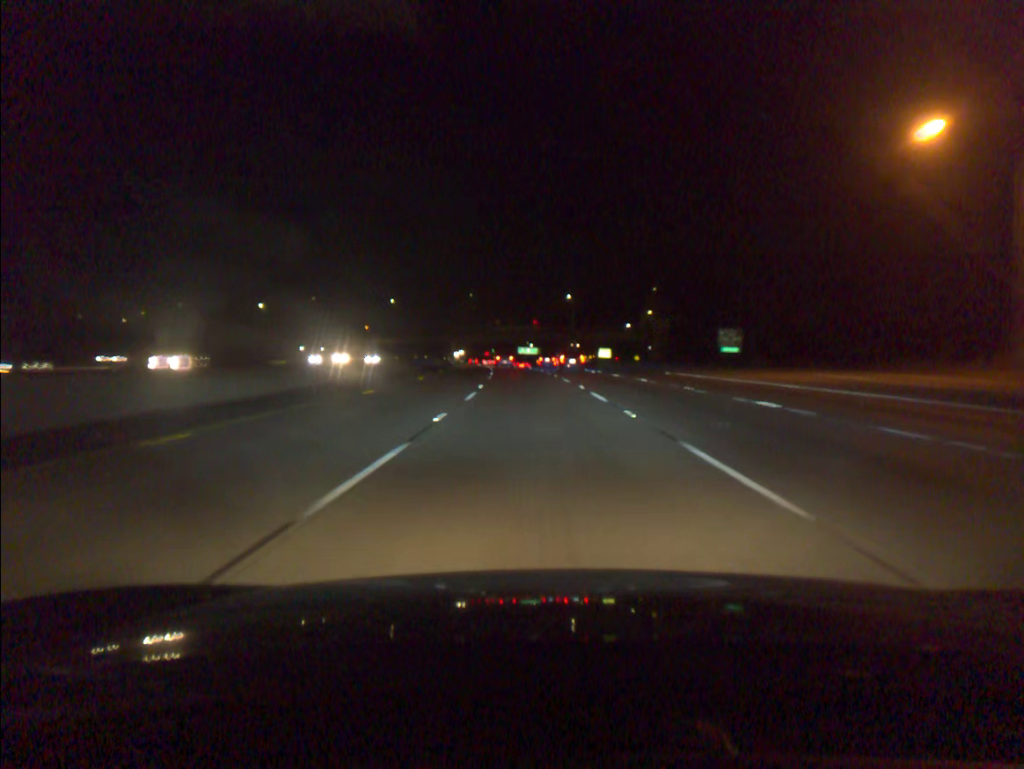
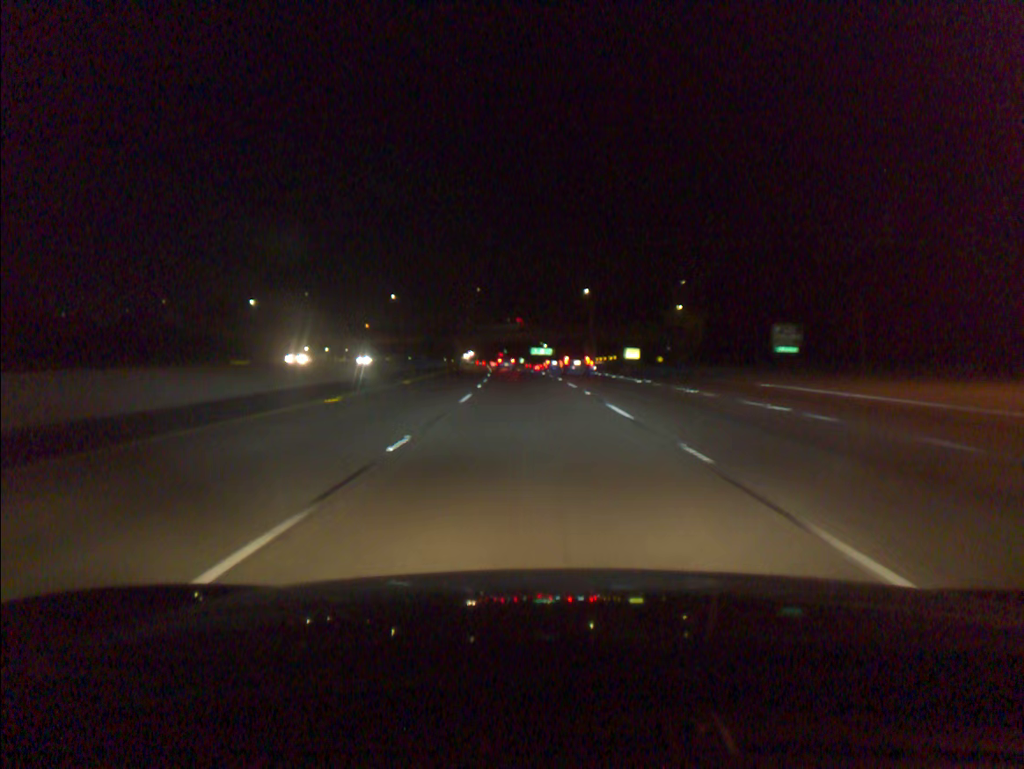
(-0.2, +19.2) m; -1°
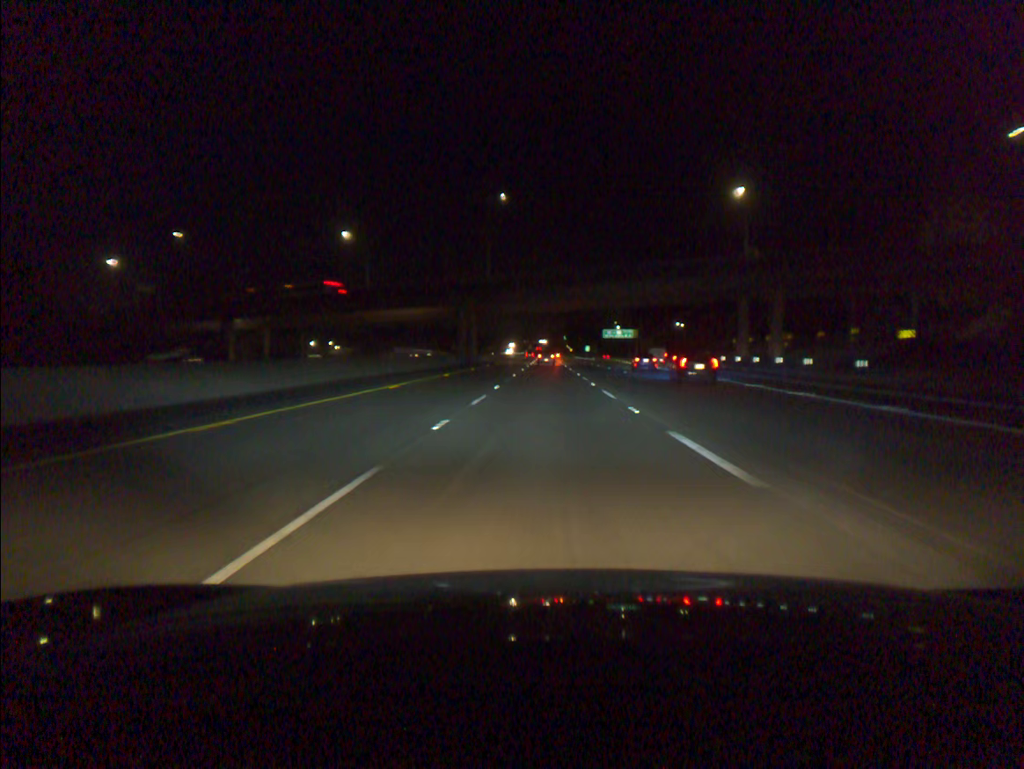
(-4.4, +96.7) m; -4°
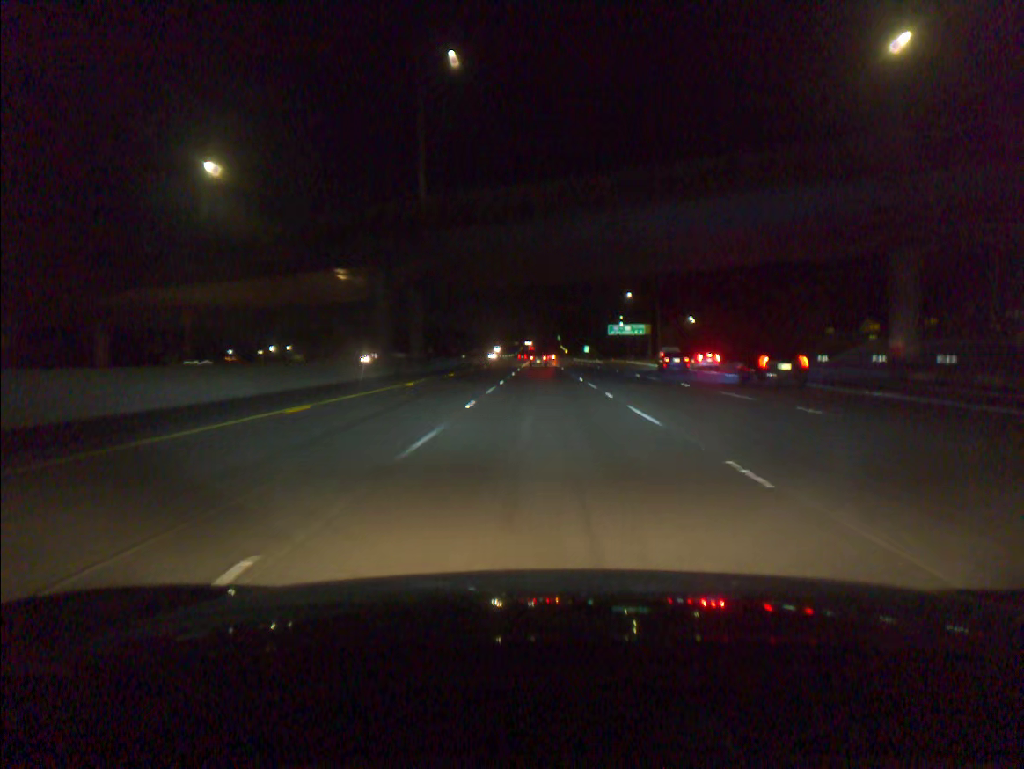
(+0.1, +39.1) m; 0°
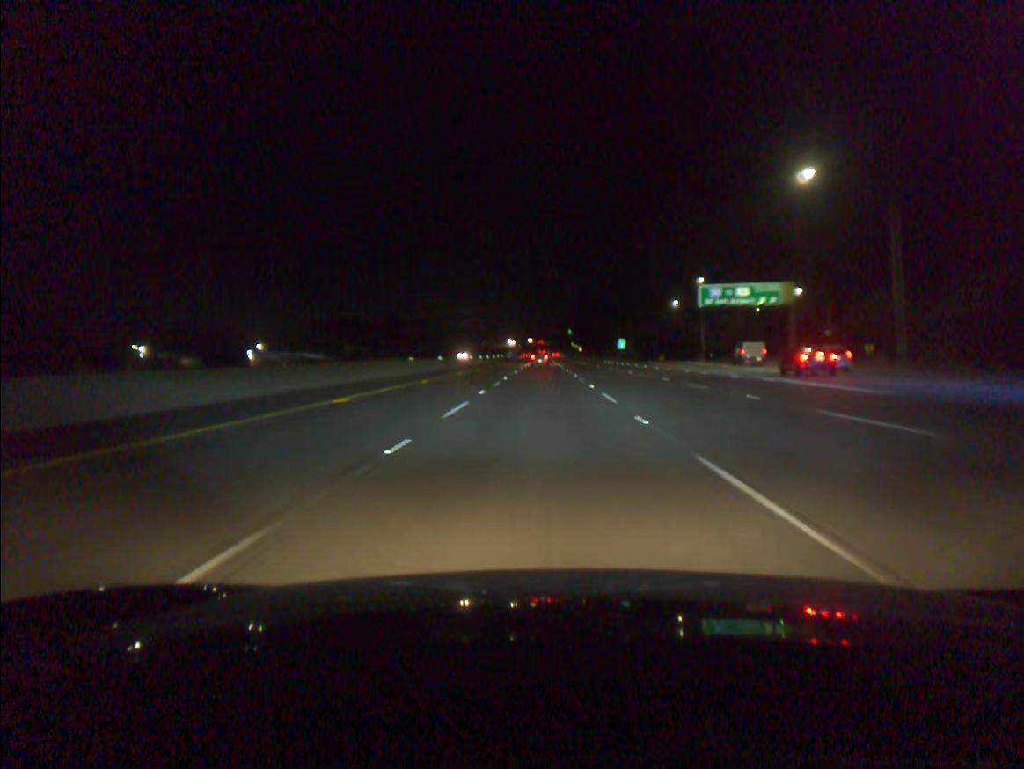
(0.0, +97.7) m; 0°
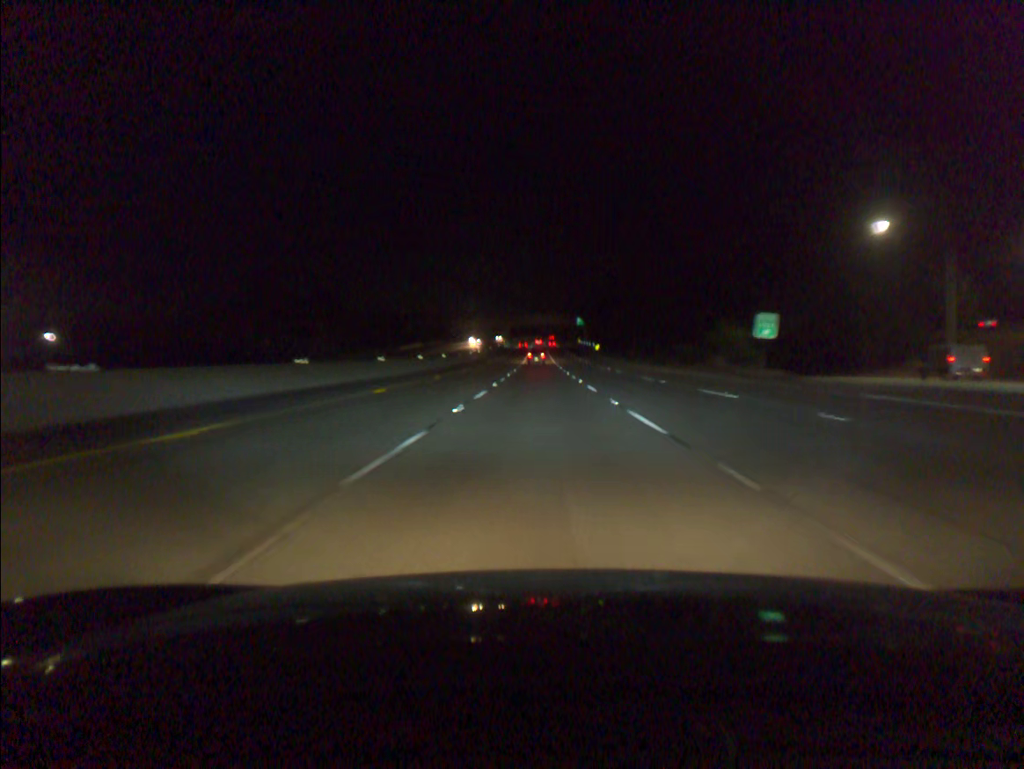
(+0.2, +97.2) m; 0°
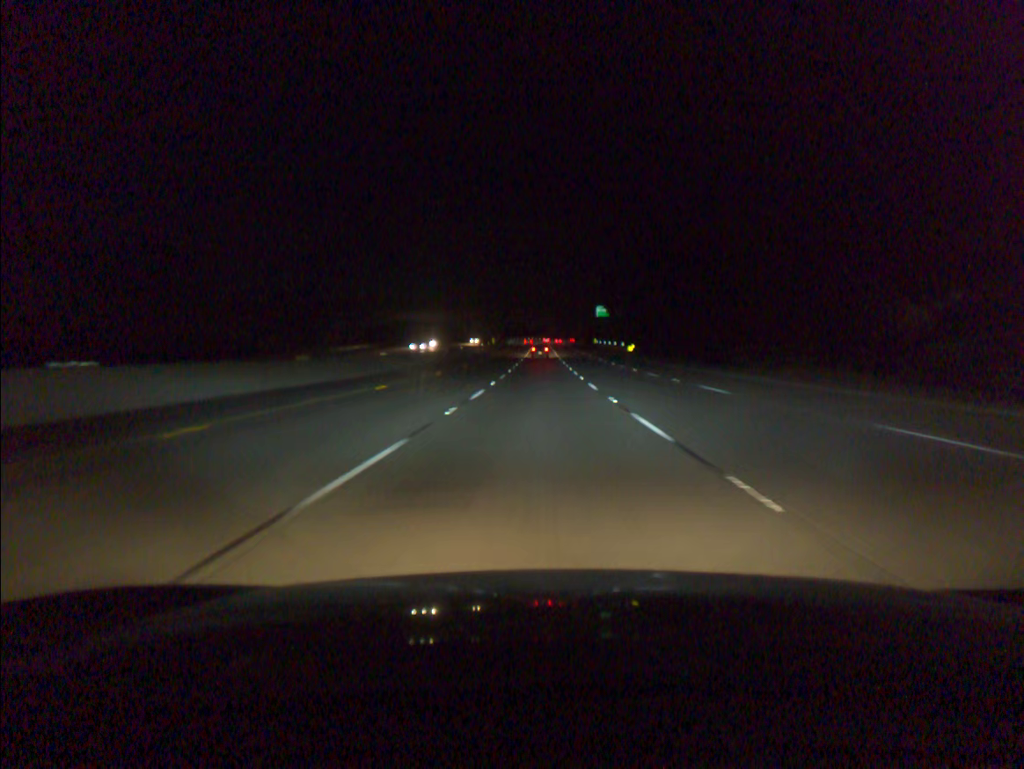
(0.0, +58.2) m; 0°
